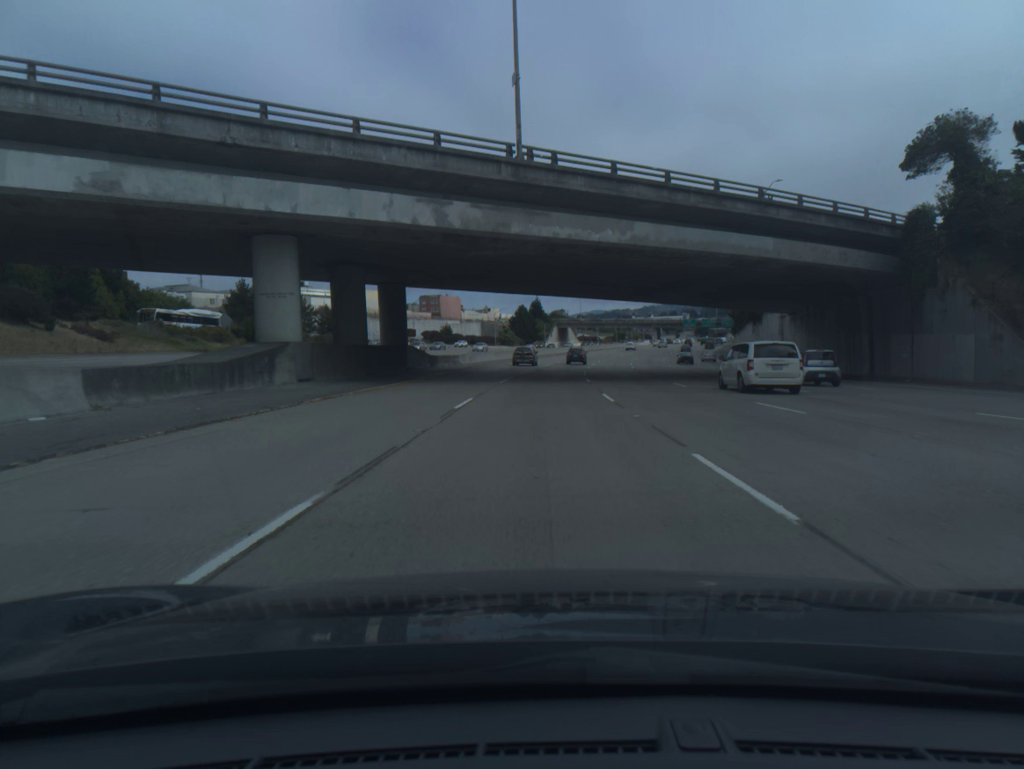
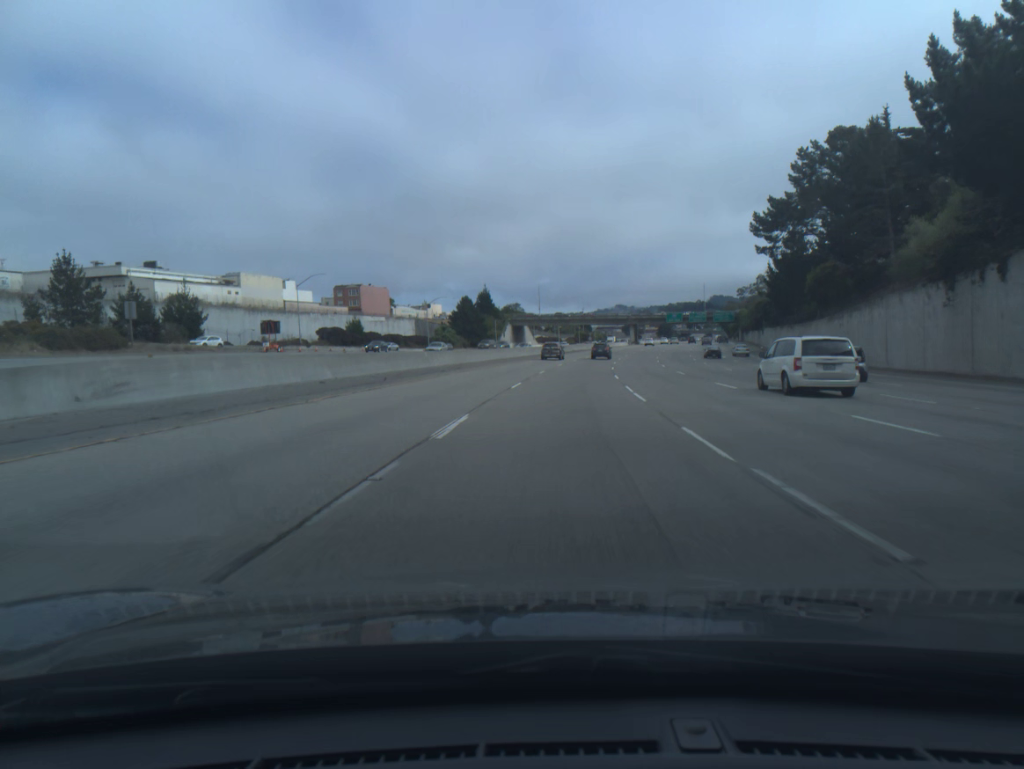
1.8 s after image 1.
(+1.0, +55.2) m; +3°
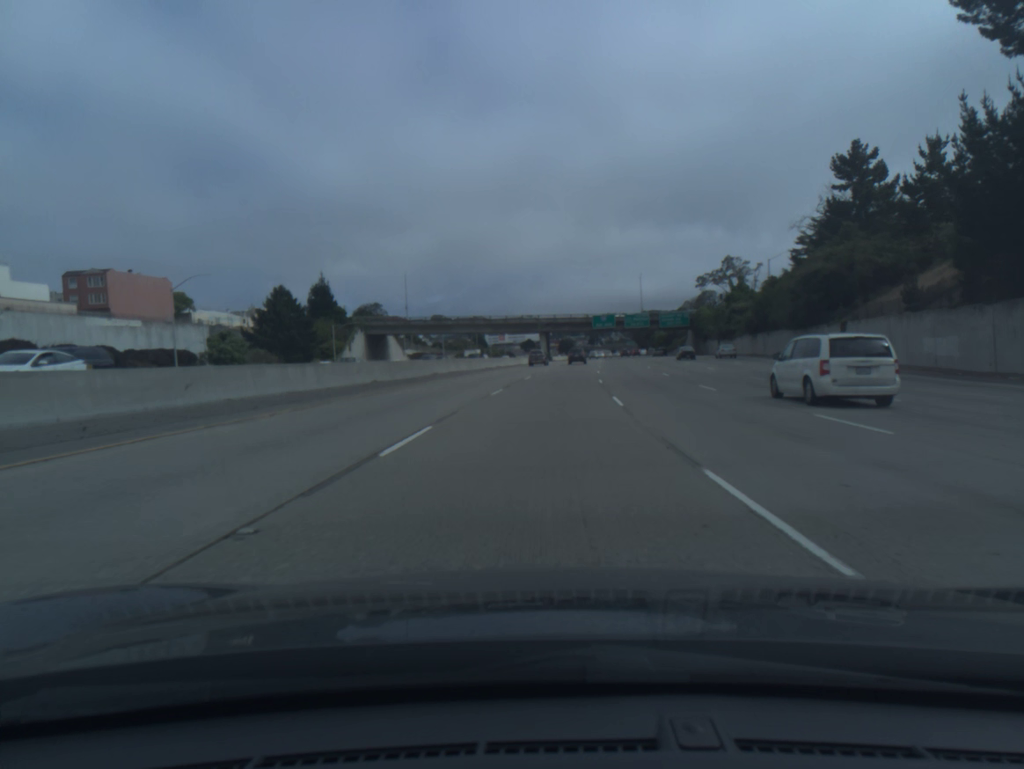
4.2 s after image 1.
(+5.3, +73.3) m; +8°
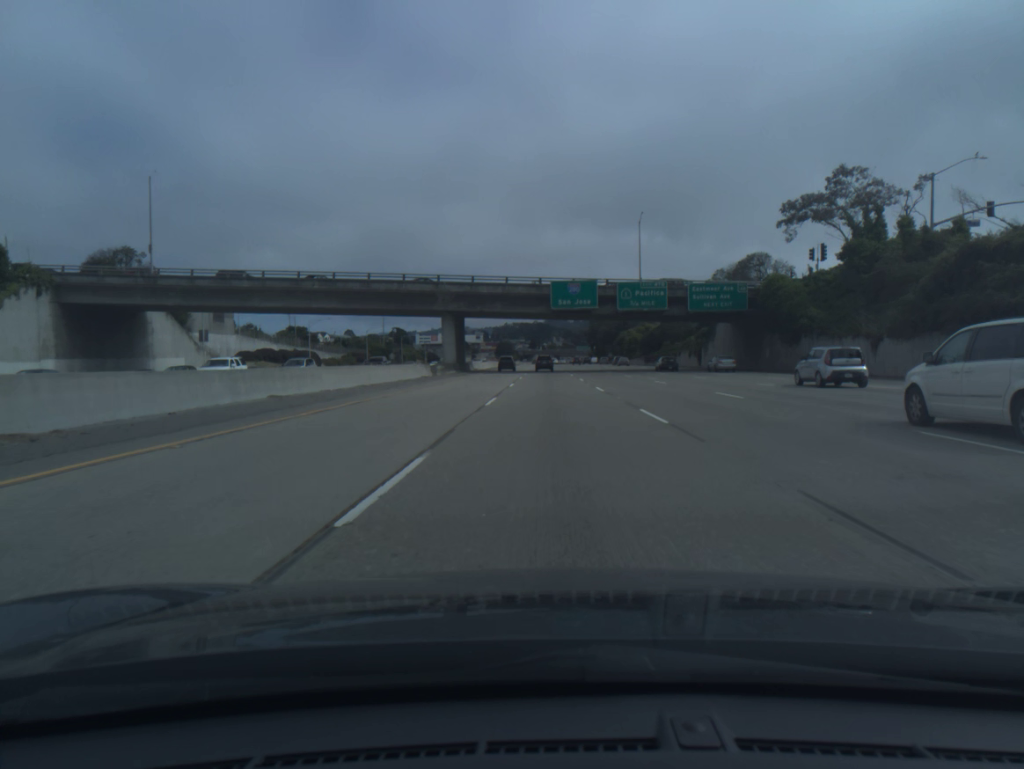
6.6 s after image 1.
(+3.2, +77.2) m; +4°
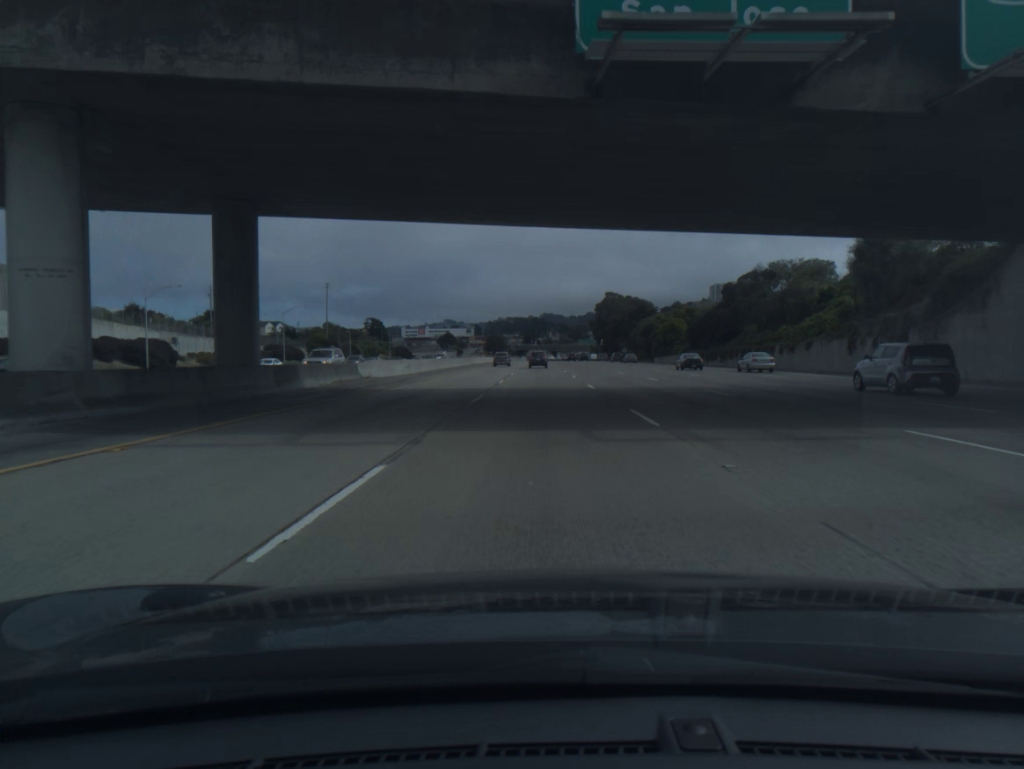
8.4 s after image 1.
(+0.3, +59.7) m; 0°
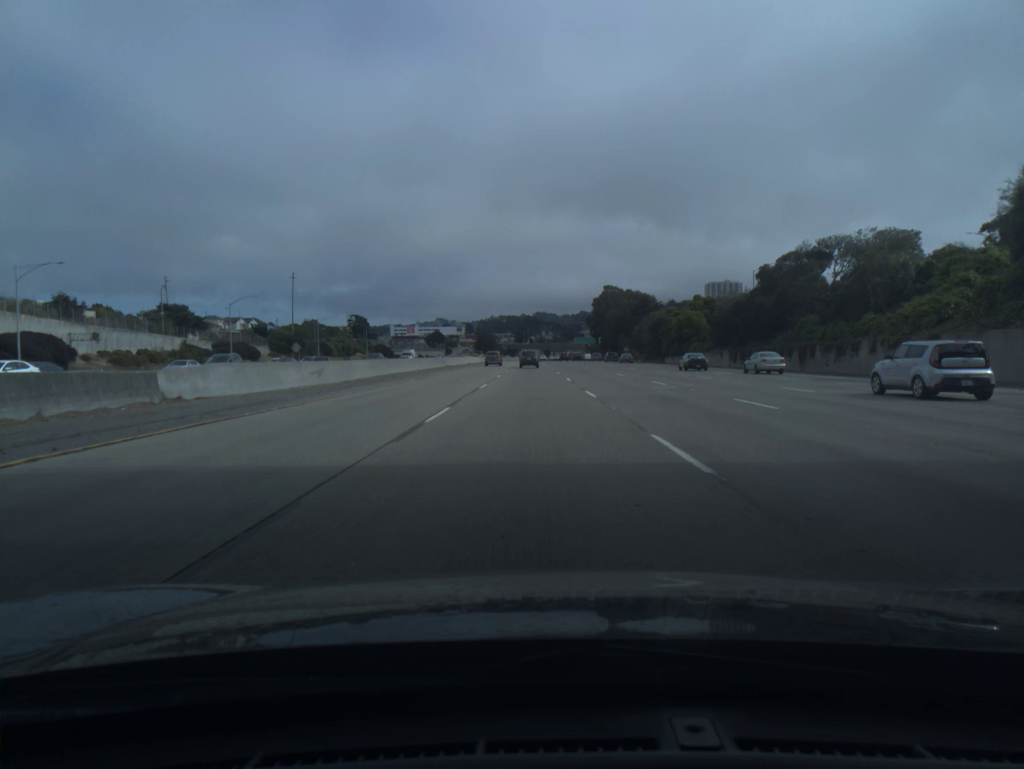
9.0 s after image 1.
(+0.1, +20.0) m; 0°
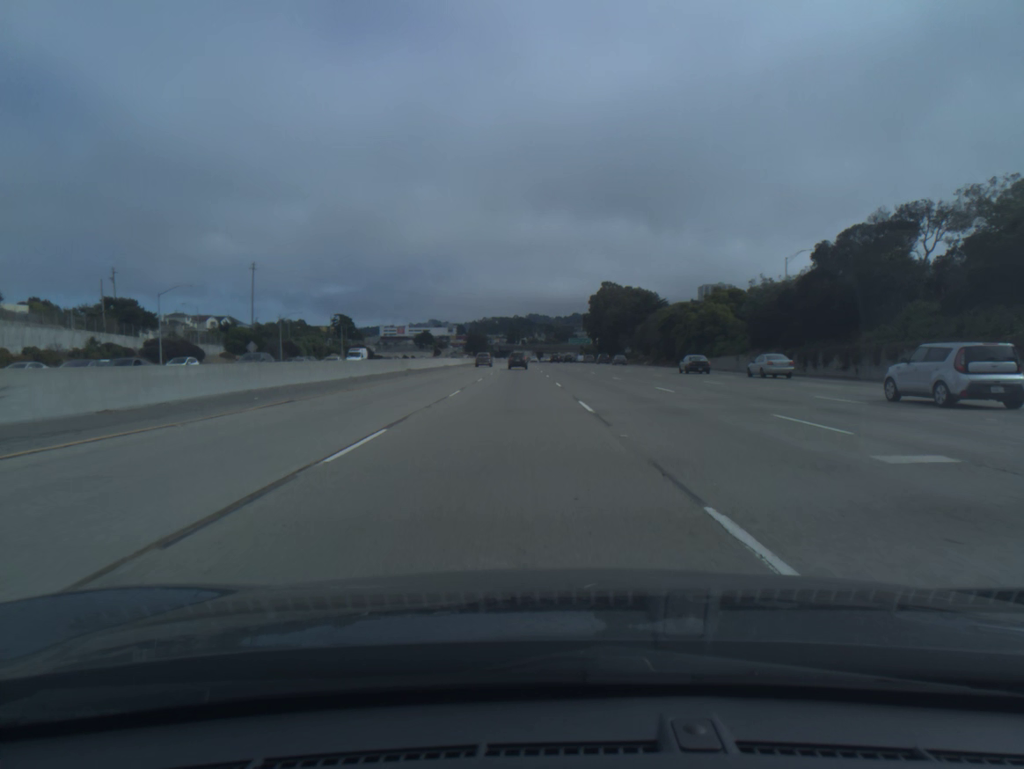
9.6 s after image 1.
(+0.1, +20.1) m; +1°
